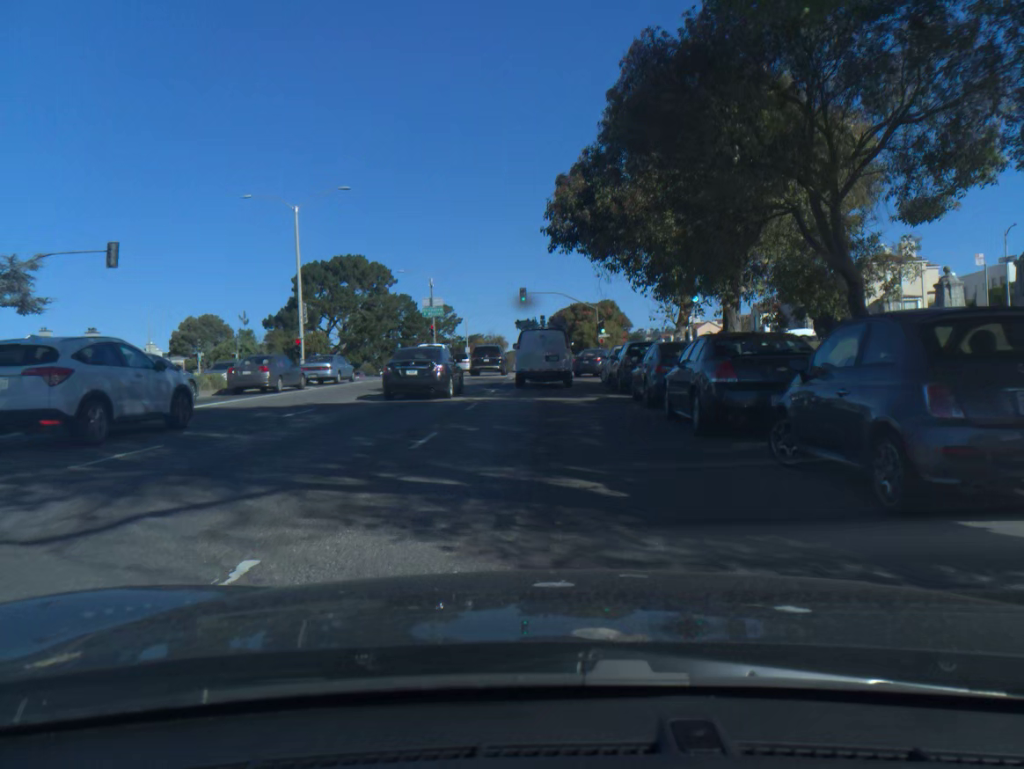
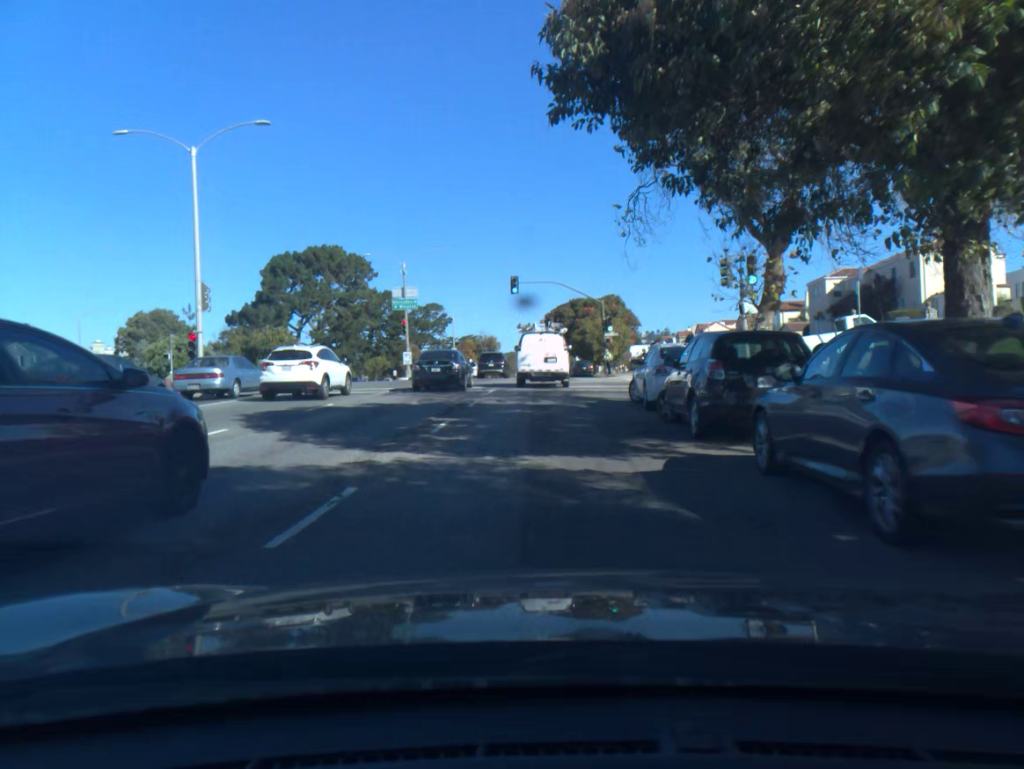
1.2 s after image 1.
(0.0, +12.0) m; 0°
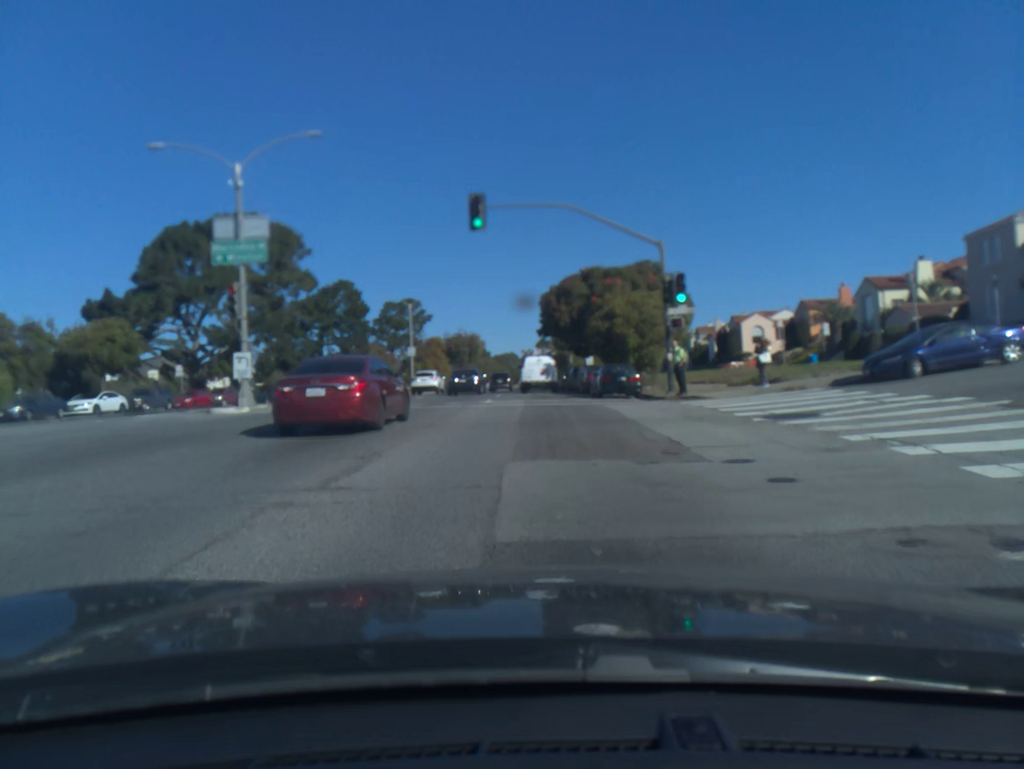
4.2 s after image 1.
(+0.2, +30.7) m; +1°
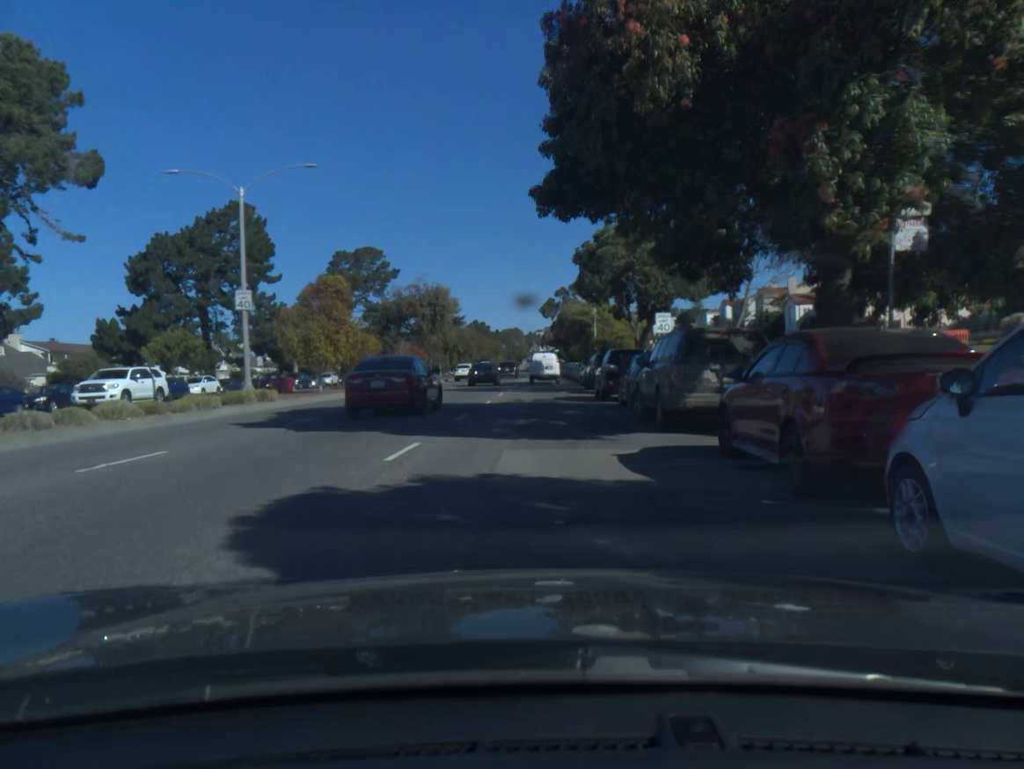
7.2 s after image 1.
(-0.4, +39.2) m; -1°
